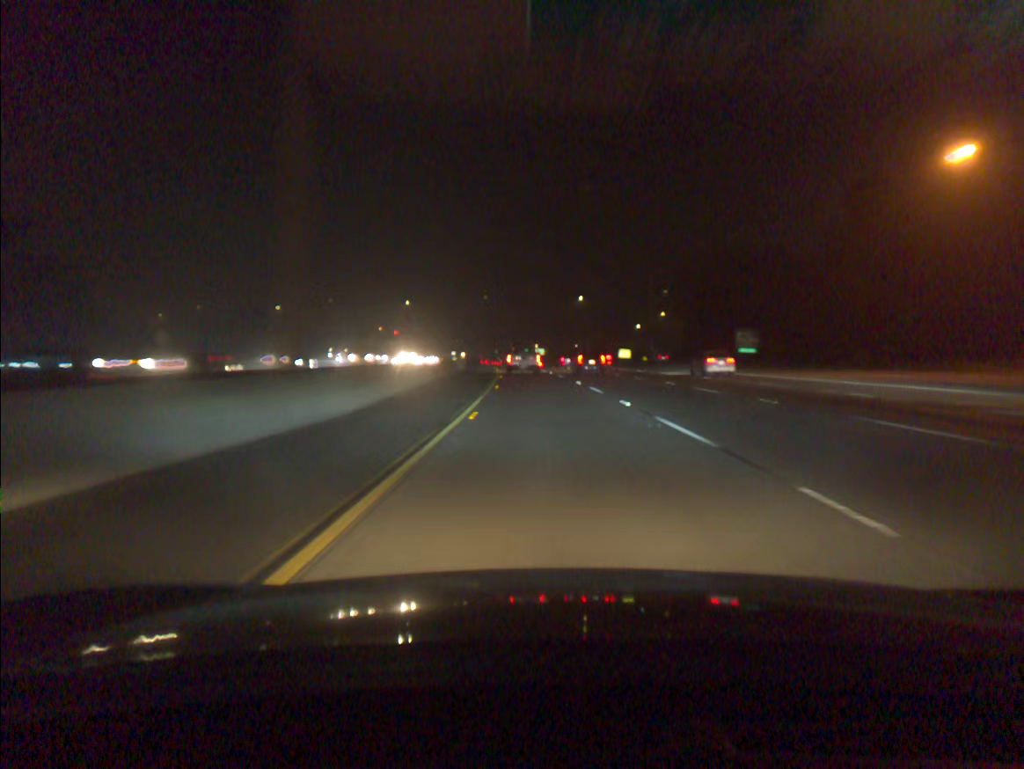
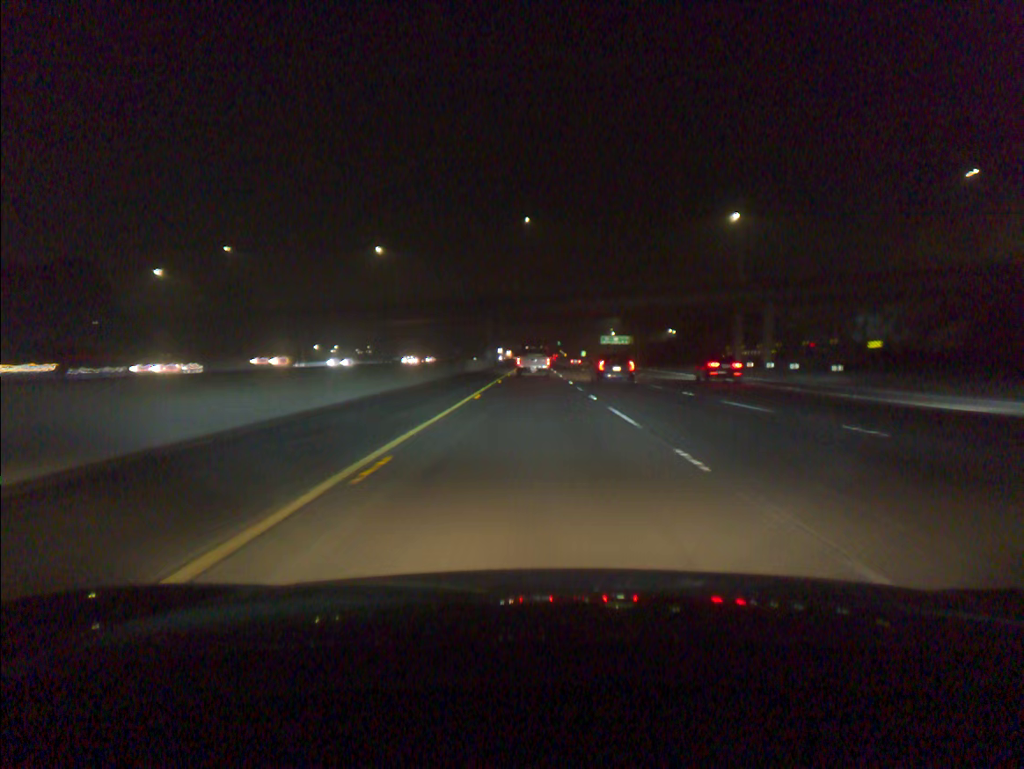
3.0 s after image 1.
(-5.2, +109.1) m; -5°
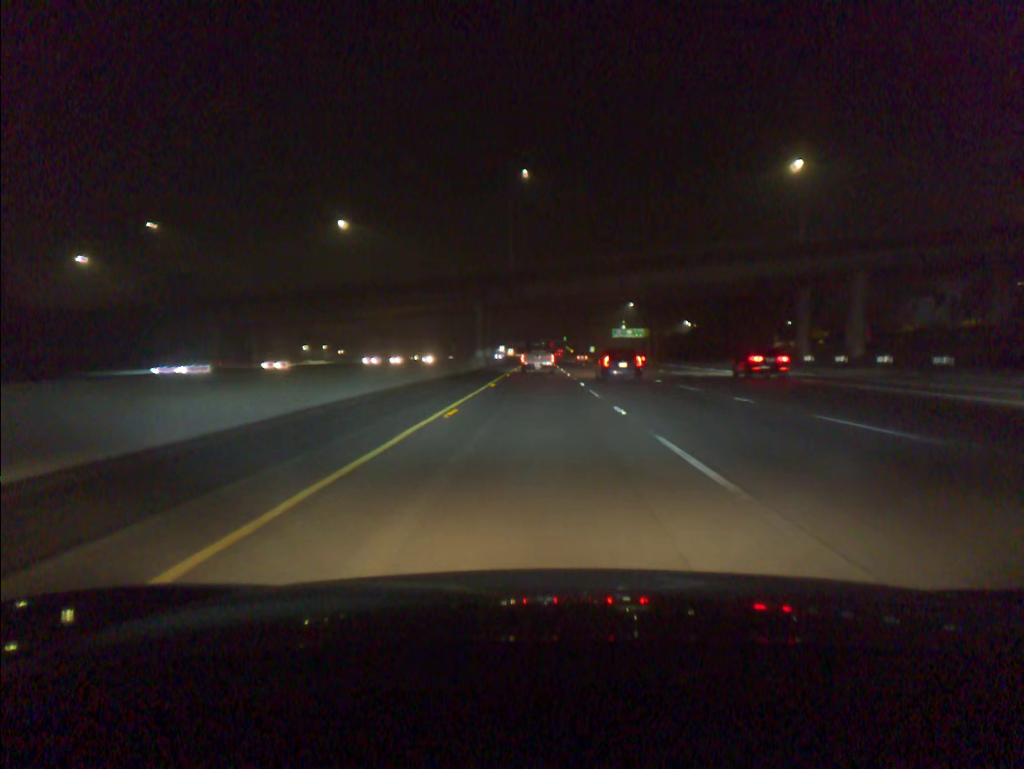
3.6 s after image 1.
(-0.1, +22.1) m; 0°
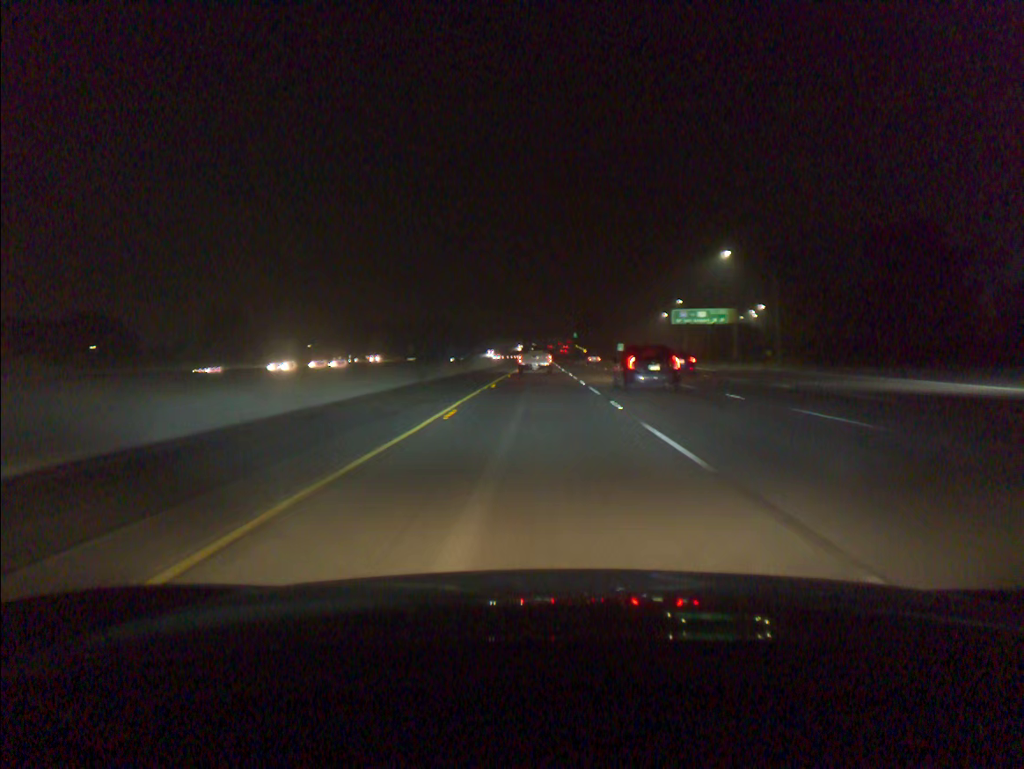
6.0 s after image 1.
(-0.1, +87.8) m; 0°
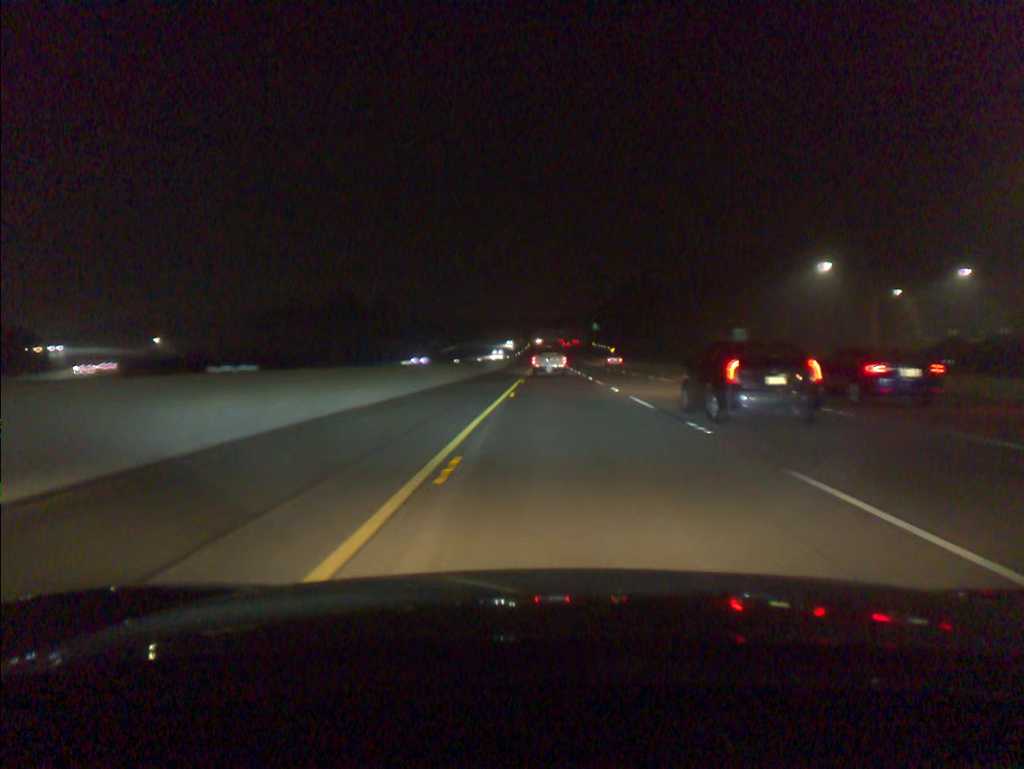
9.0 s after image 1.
(-0.6, +109.2) m; 0°
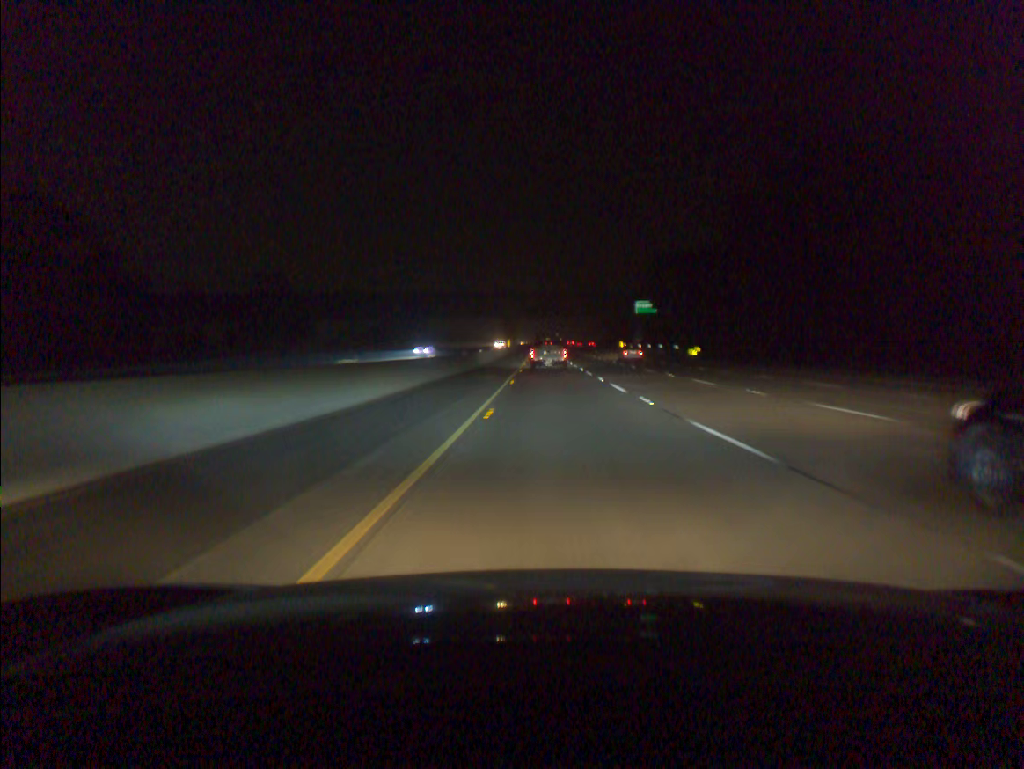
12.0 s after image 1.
(+0.5, +109.7) m; 0°
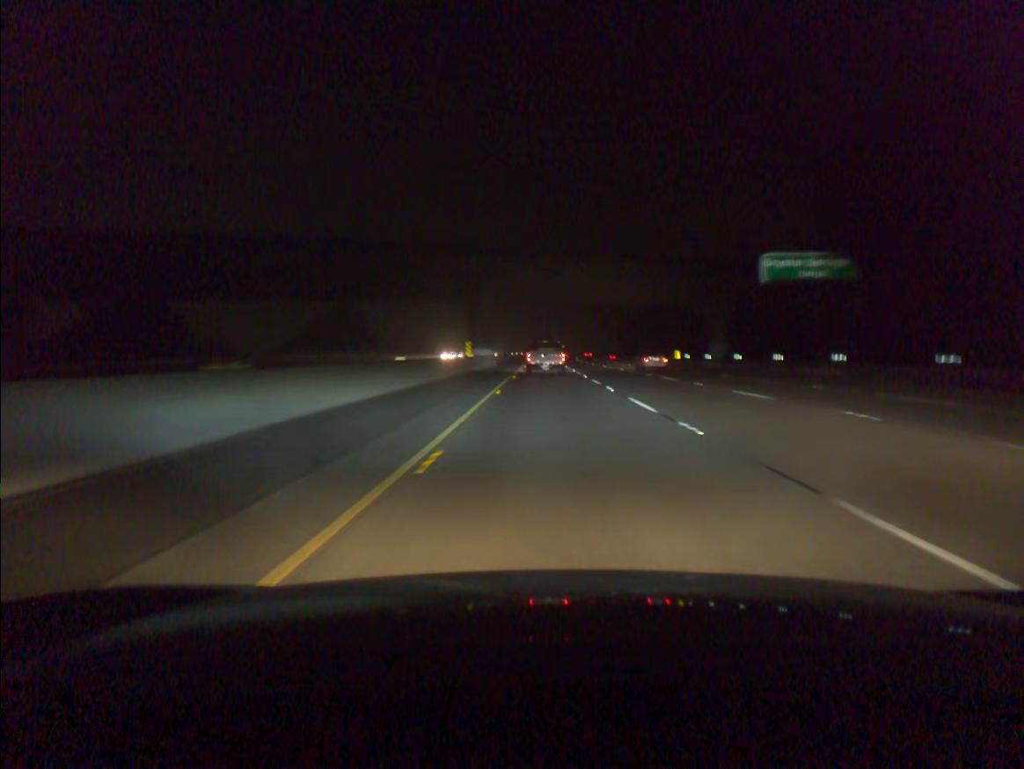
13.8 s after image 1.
(+0.1, +64.9) m; 0°
